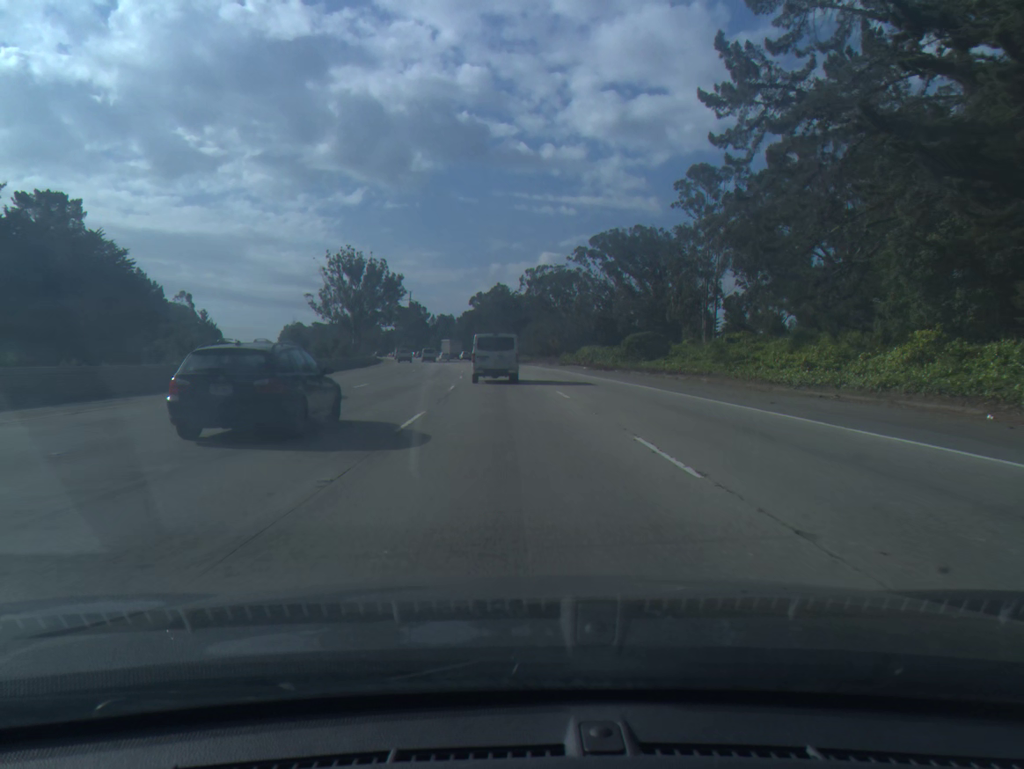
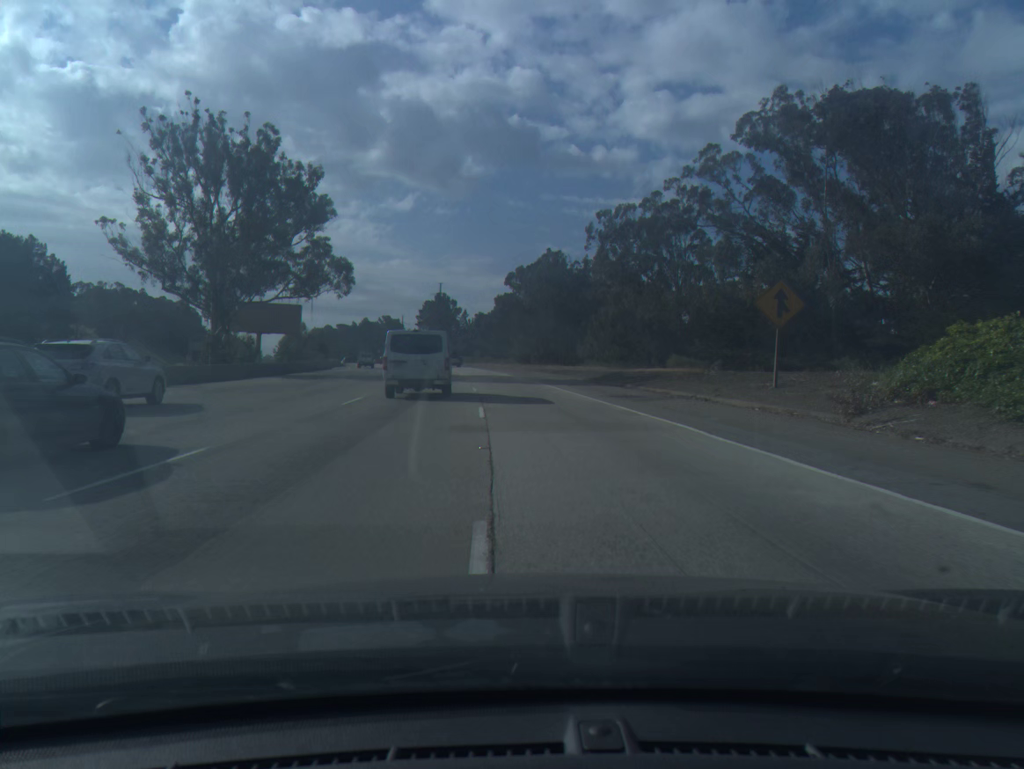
(-2.3, +78.8) m; -4°
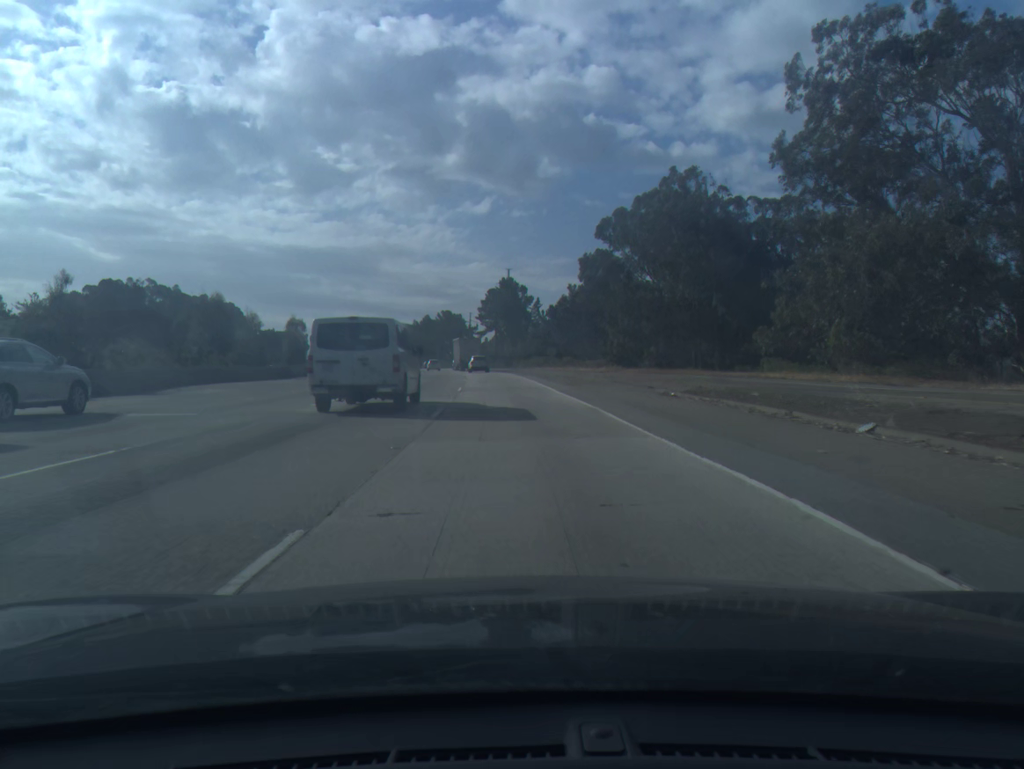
(-2.7, +58.5) m; -6°
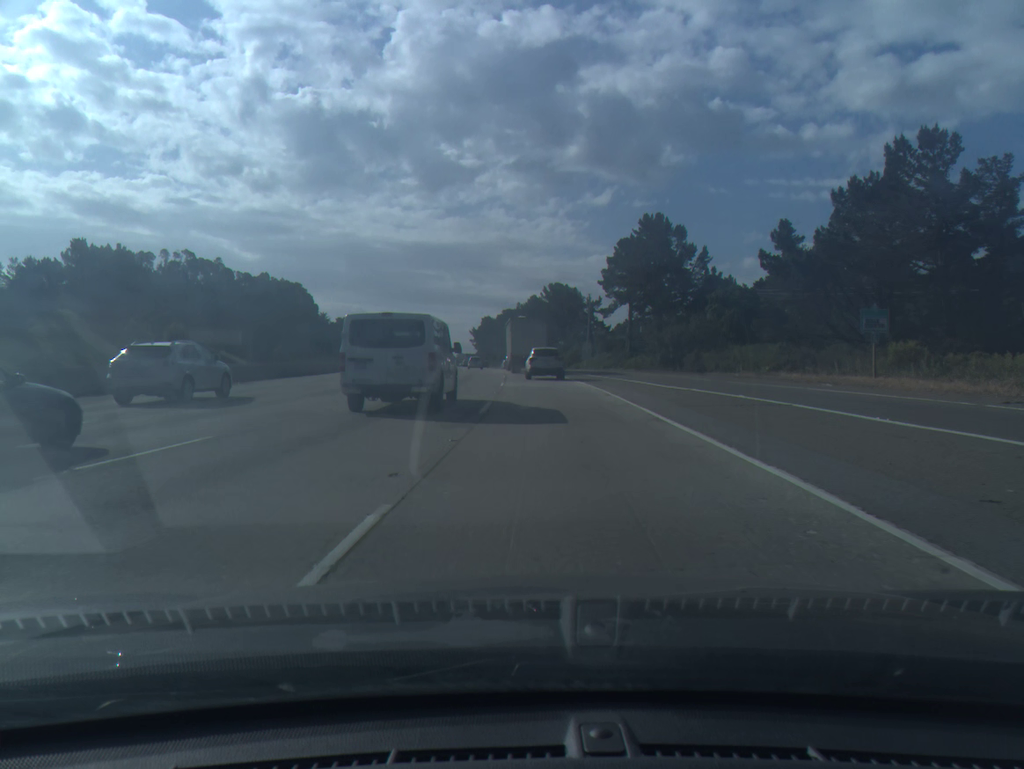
(-5.3, +87.3) m; -8°
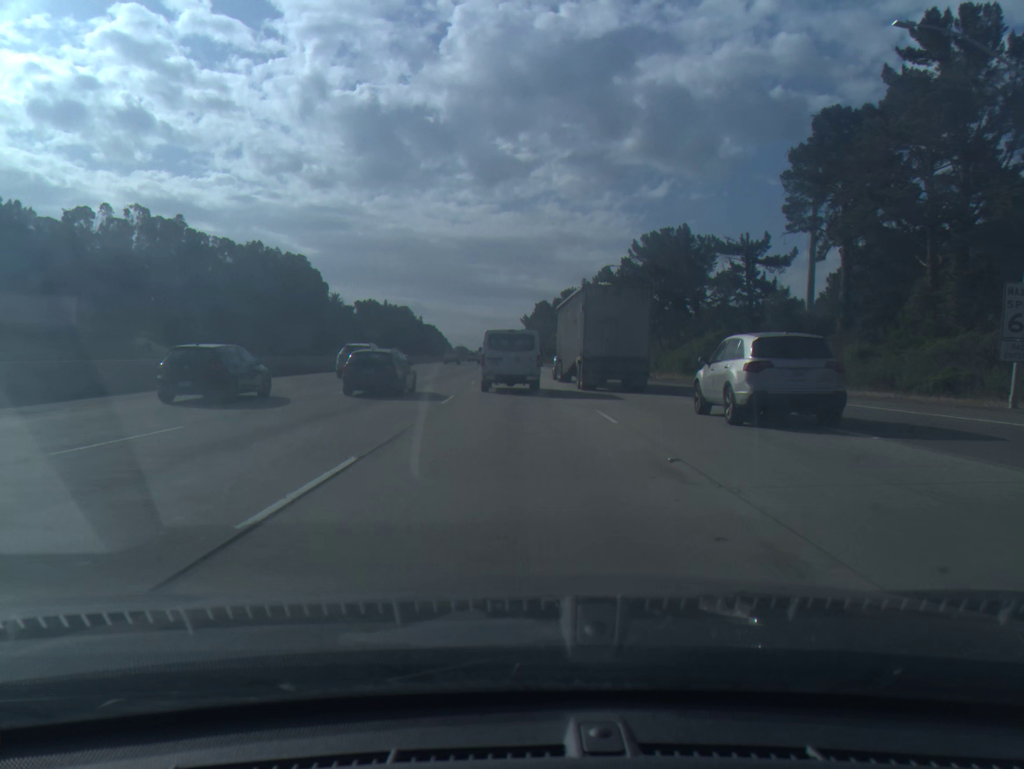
(-3.7, +75.6) m; -4°
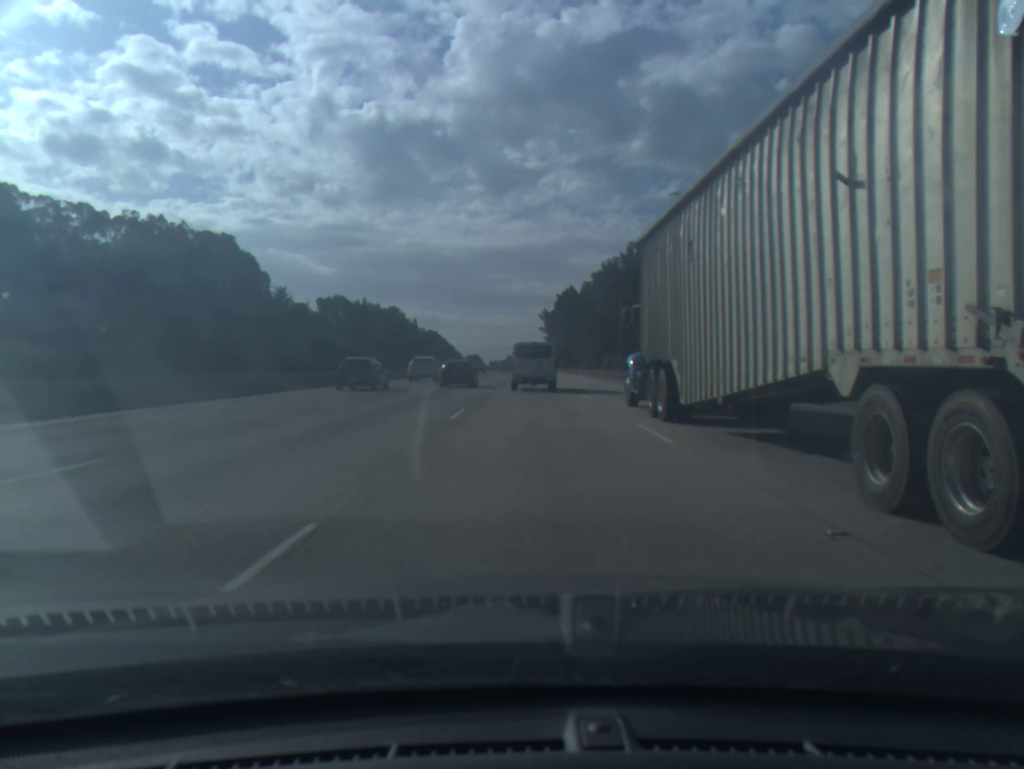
(-1.0, +76.4) m; -1°
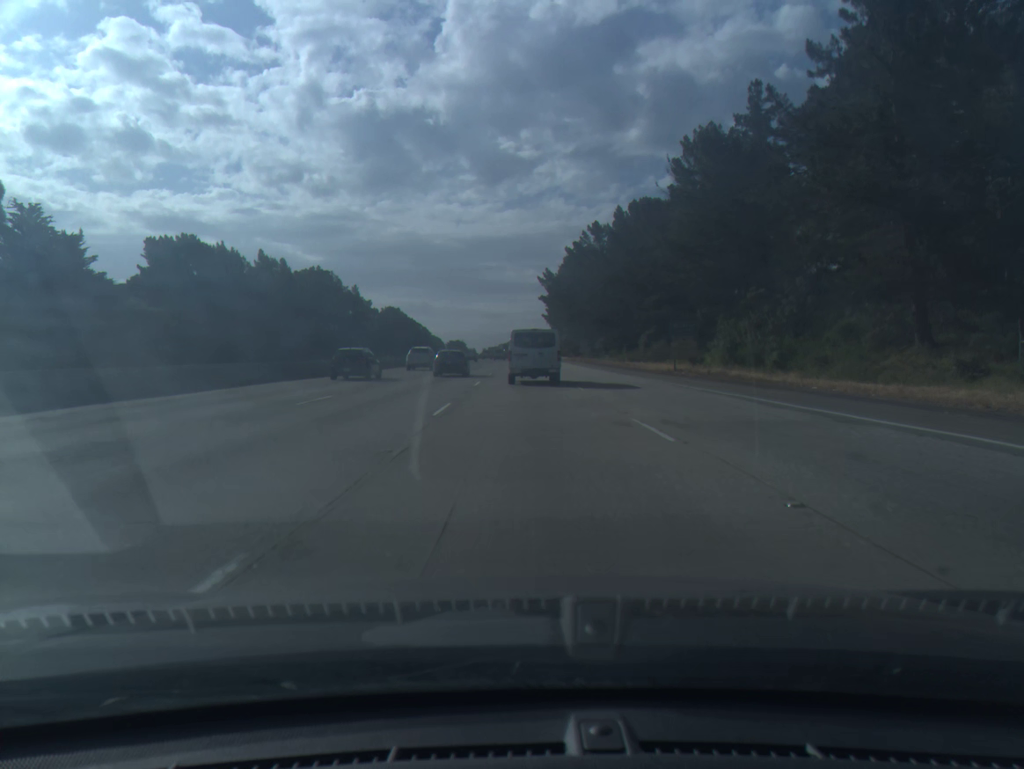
(+0.7, +88.5) m; +1°
